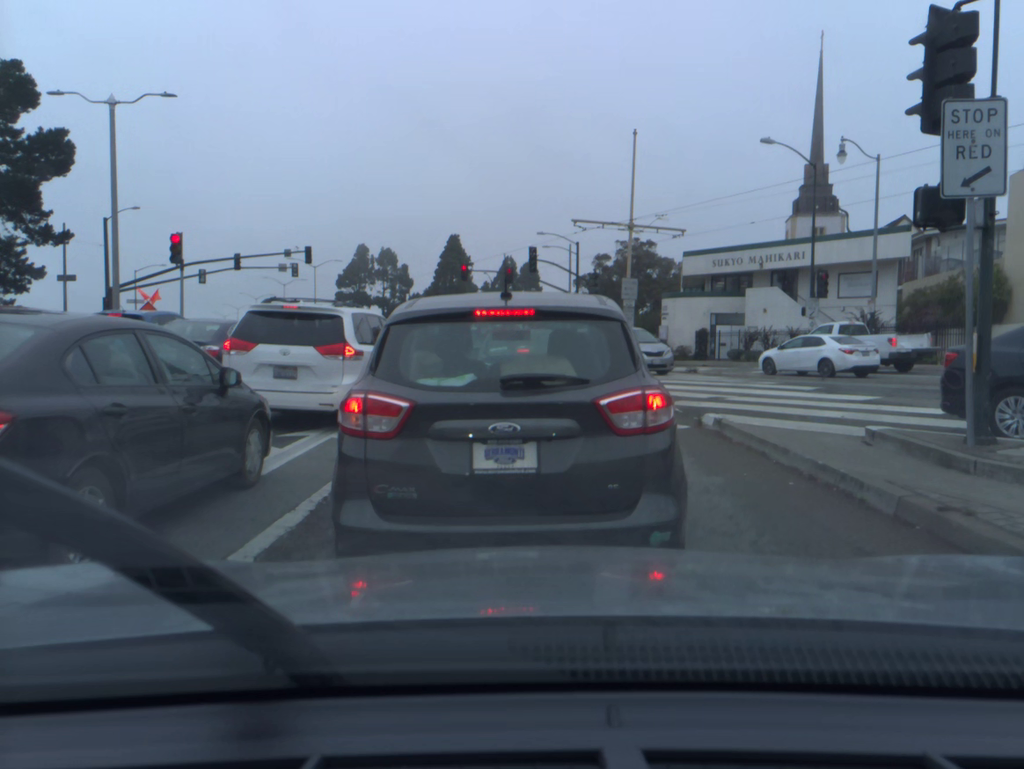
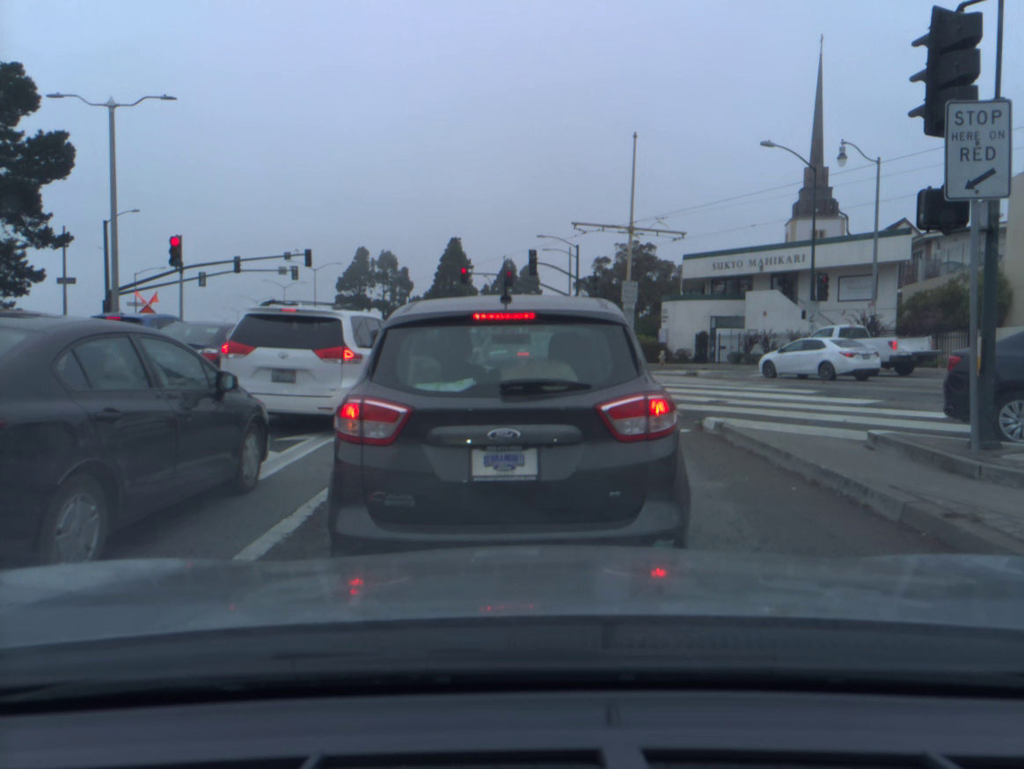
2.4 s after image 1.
(0.0, +0.1) m; 0°
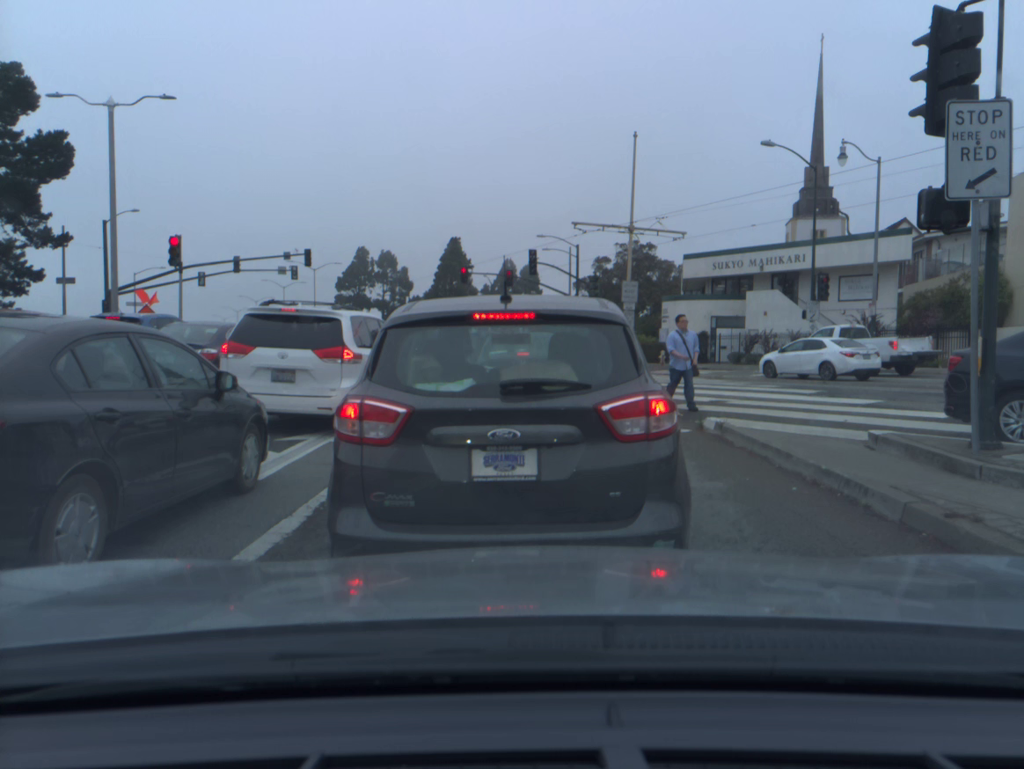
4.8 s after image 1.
(0.0, 0.0) m; 0°
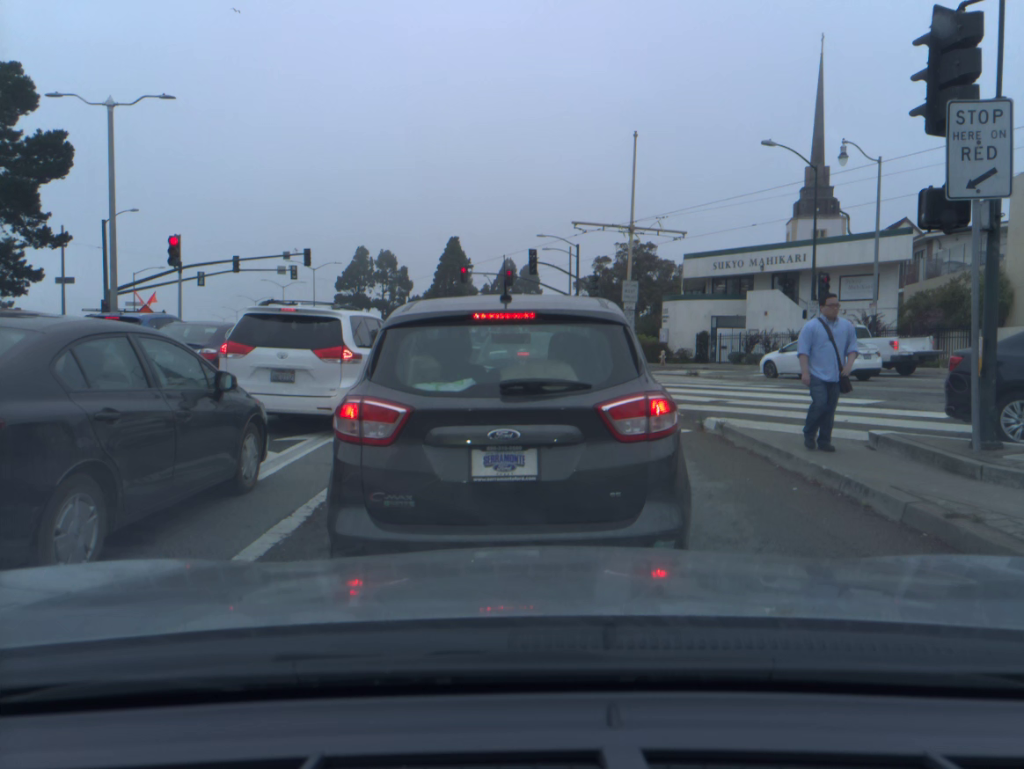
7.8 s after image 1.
(0.0, 0.0) m; 0°
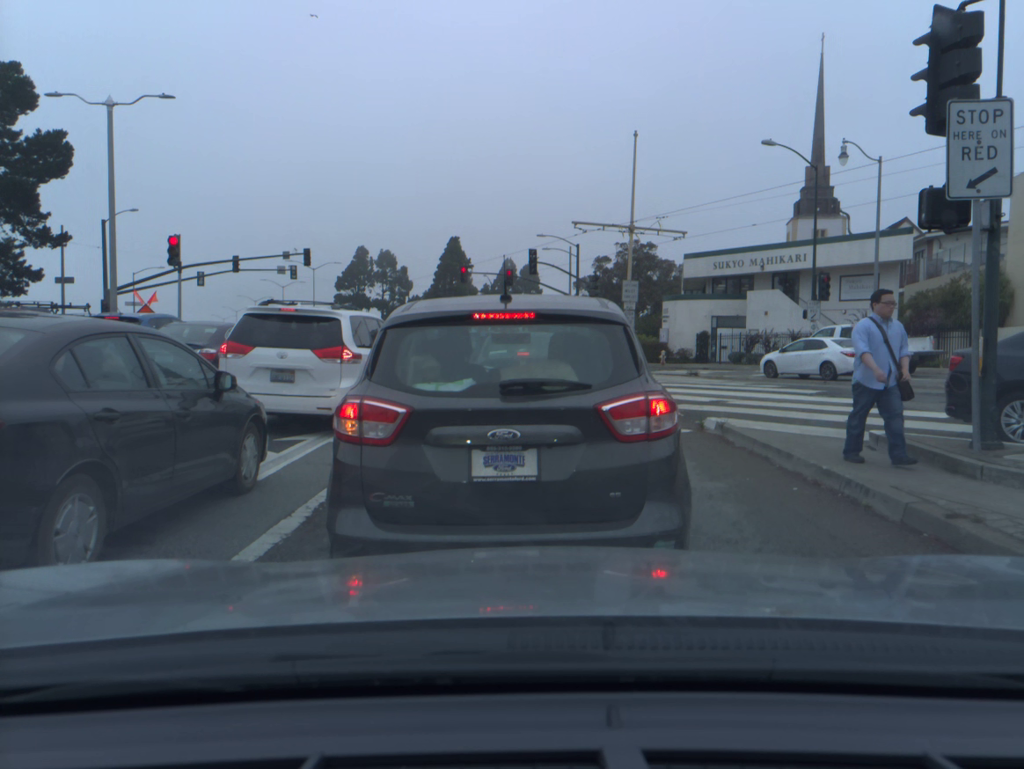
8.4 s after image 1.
(0.0, 0.0) m; 0°
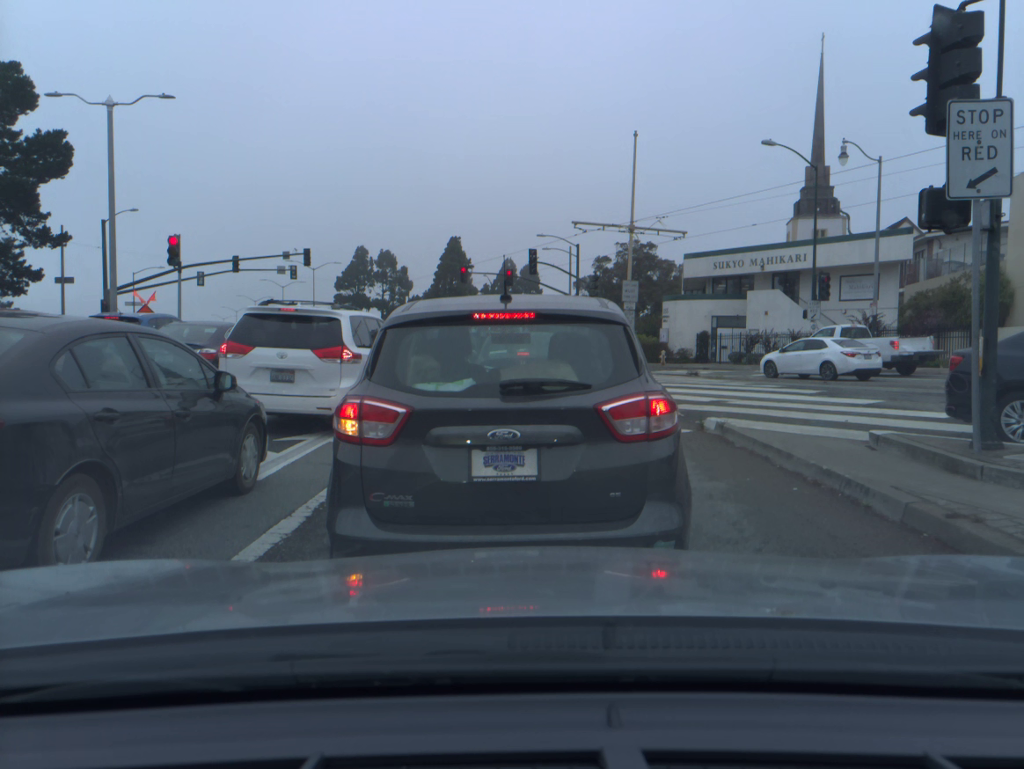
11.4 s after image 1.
(0.0, 0.0) m; +1°
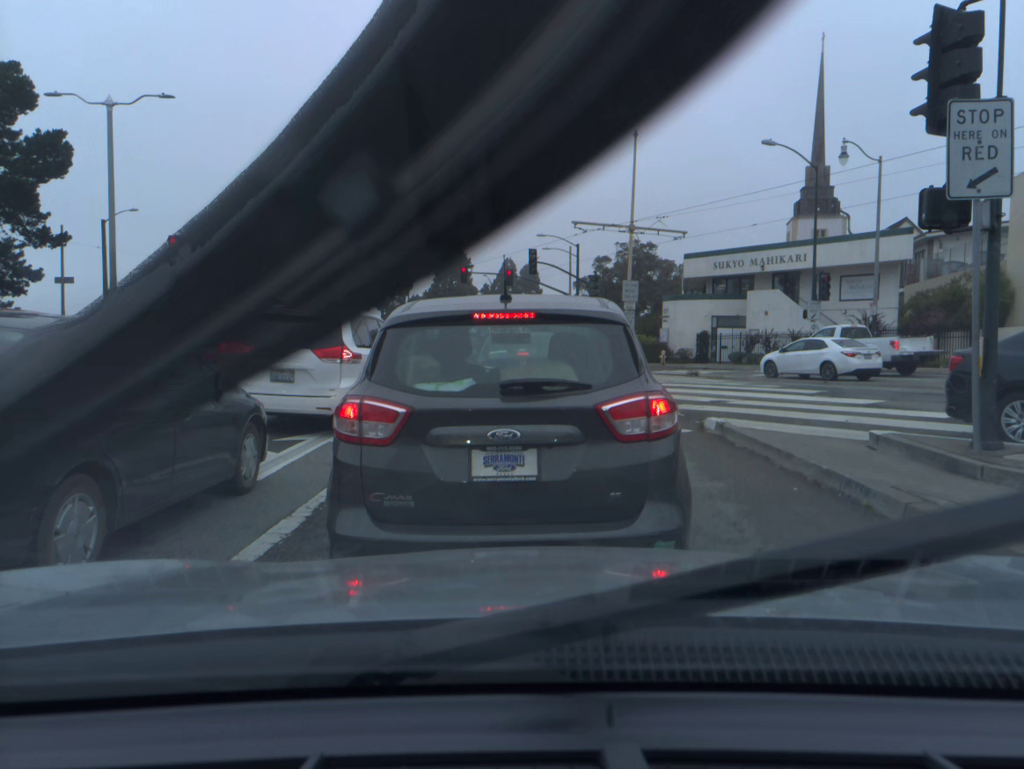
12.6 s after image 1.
(0.0, 0.0) m; 0°
